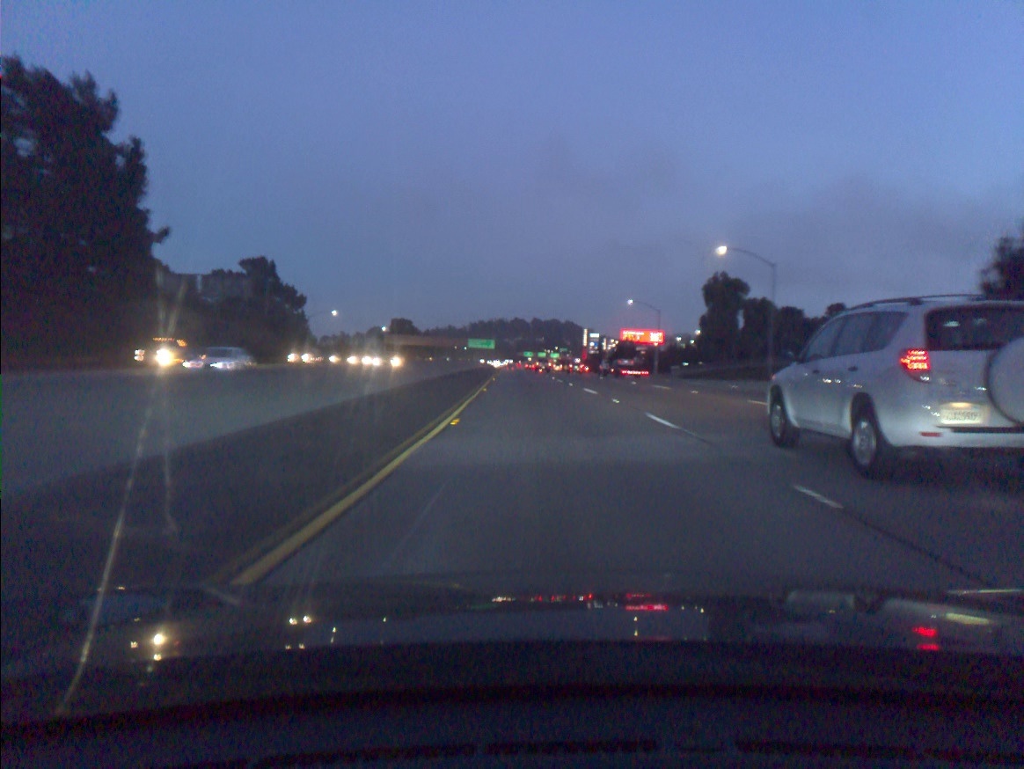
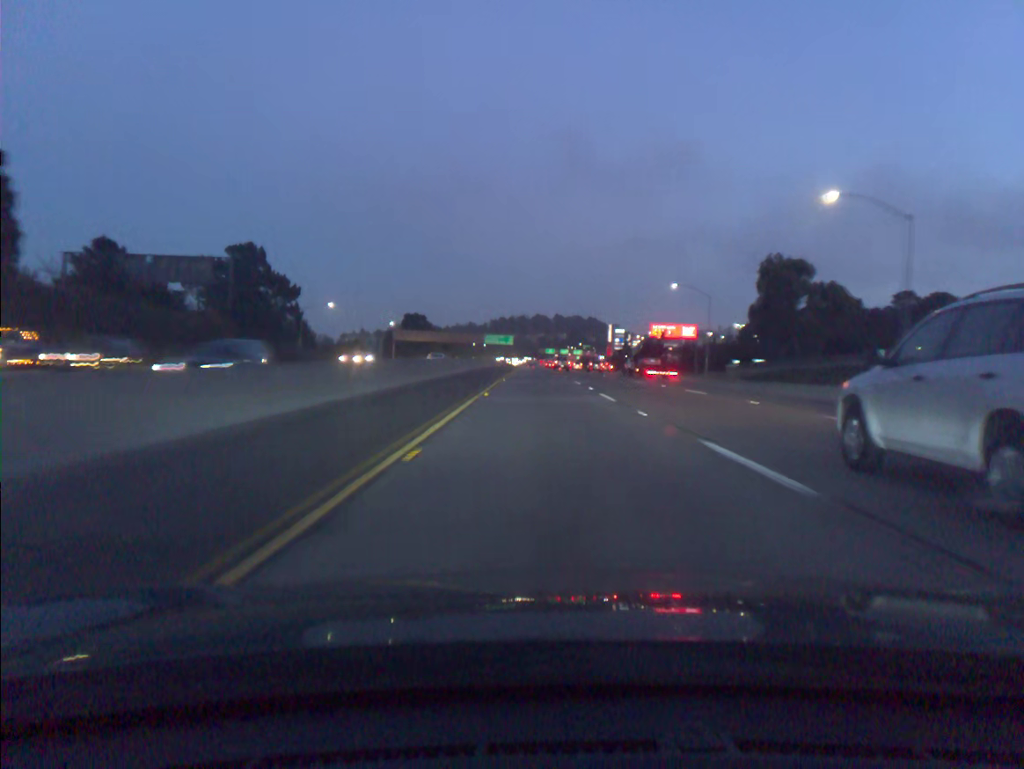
(-0.3, +19.7) m; -2°
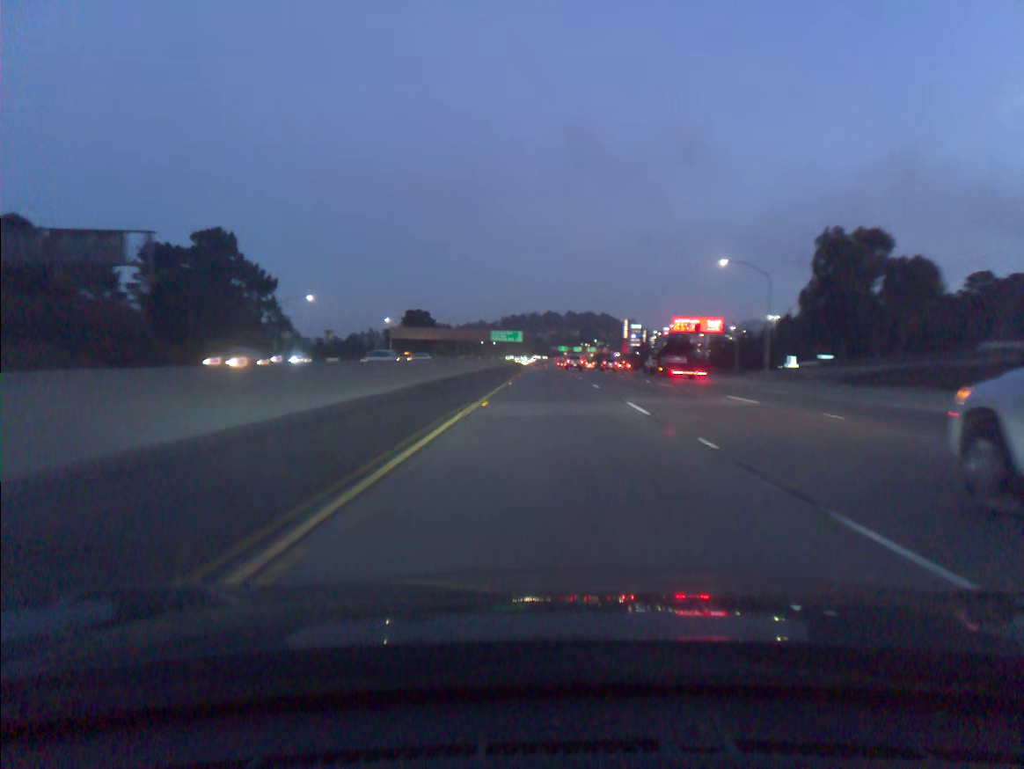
(-0.2, +19.7) m; -1°
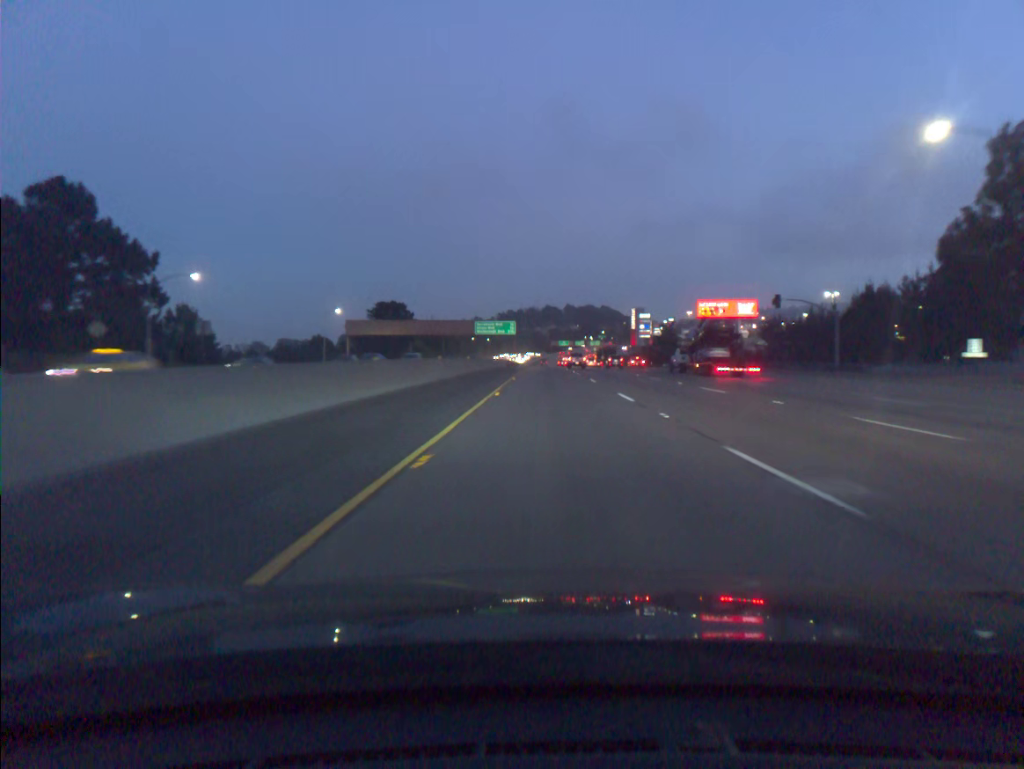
(-0.1, +39.5) m; 0°
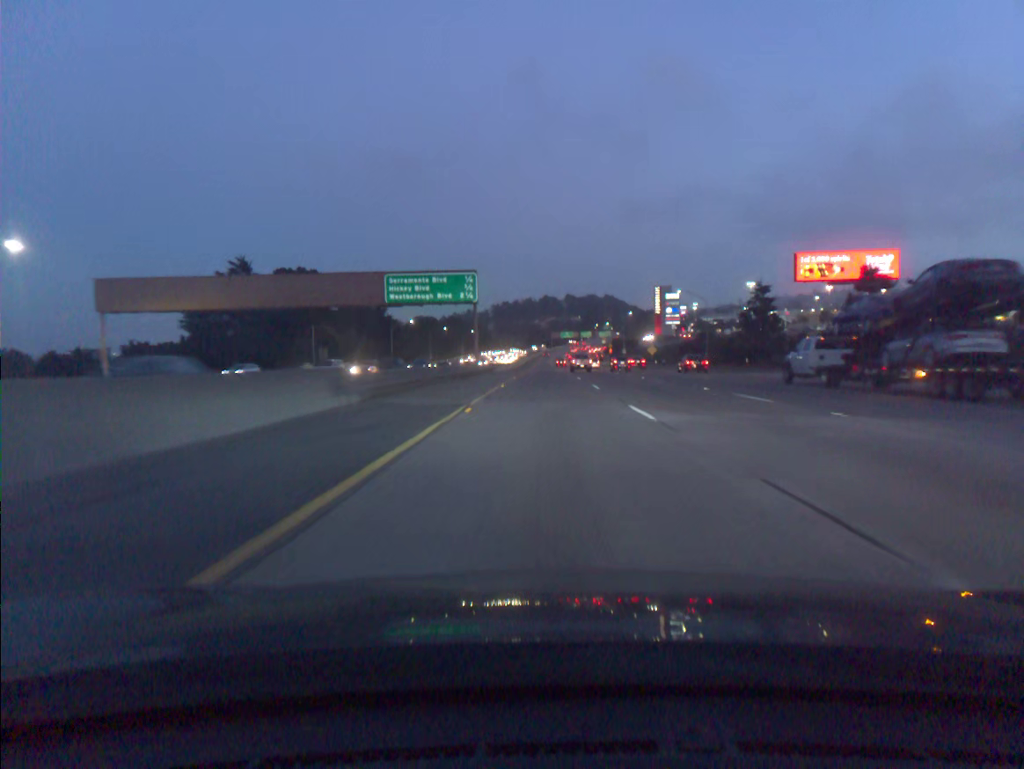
(+0.2, +79.2) m; 0°
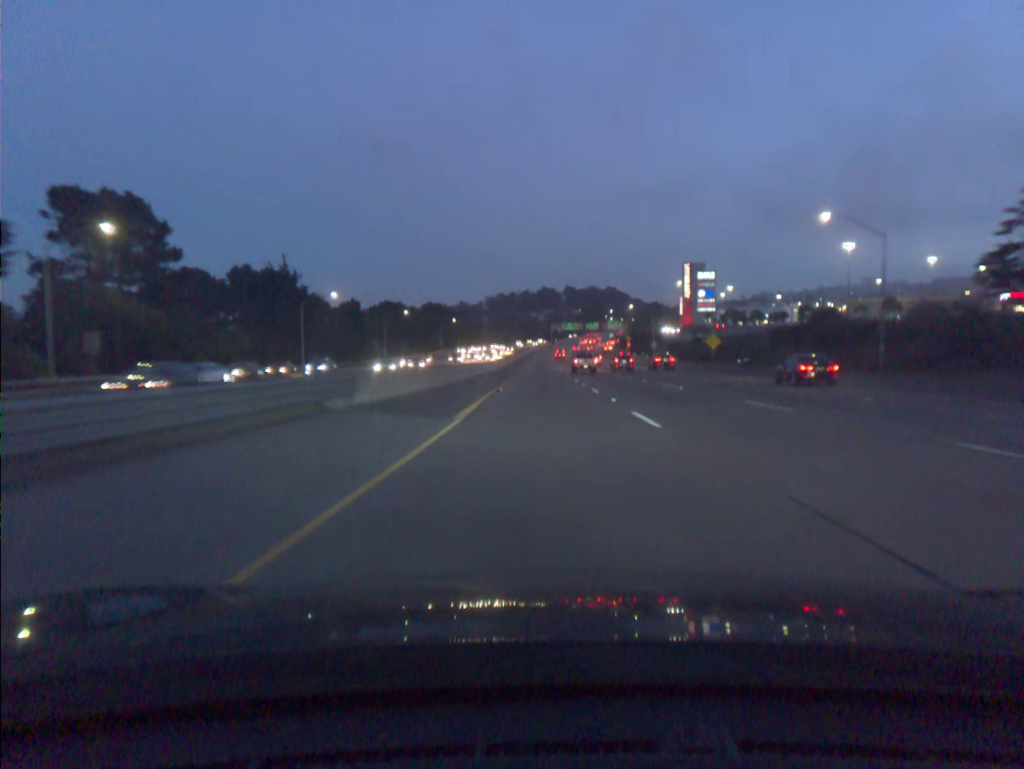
(-0.1, +59.3) m; 0°
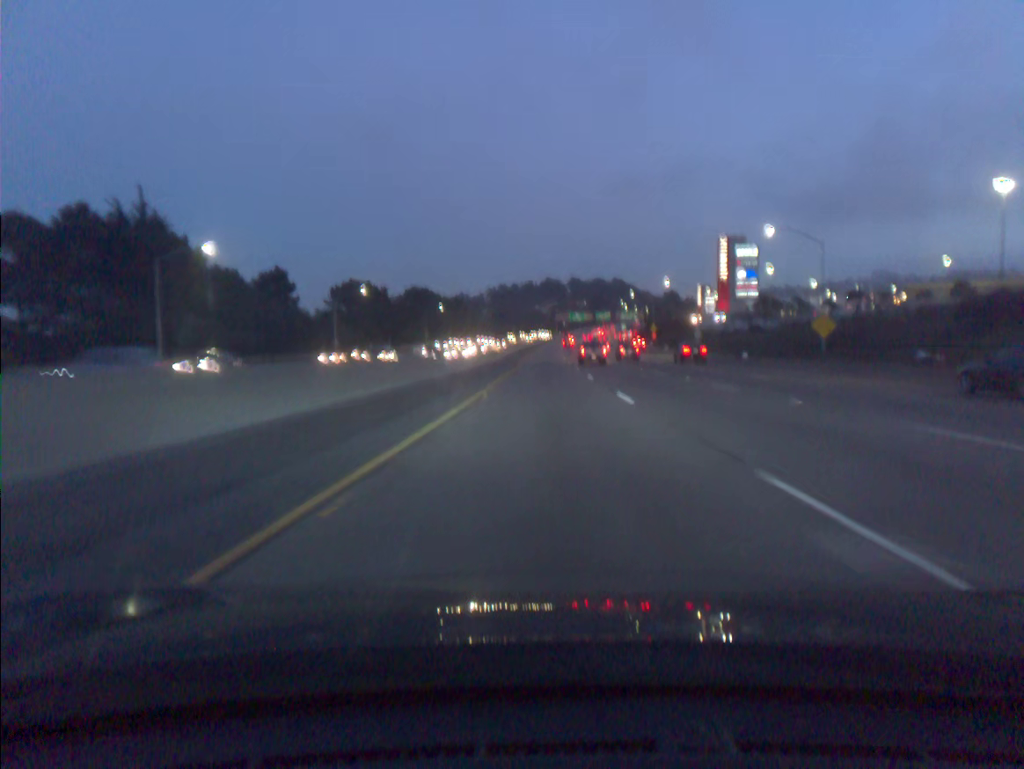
(-0.1, +39.6) m; 0°
